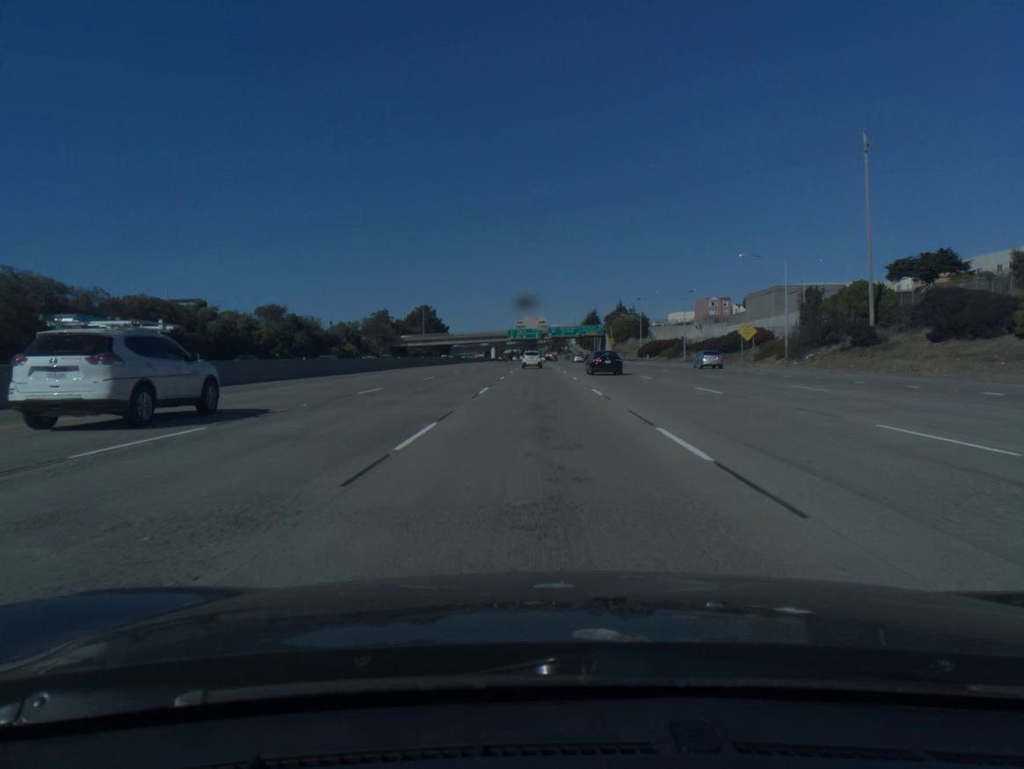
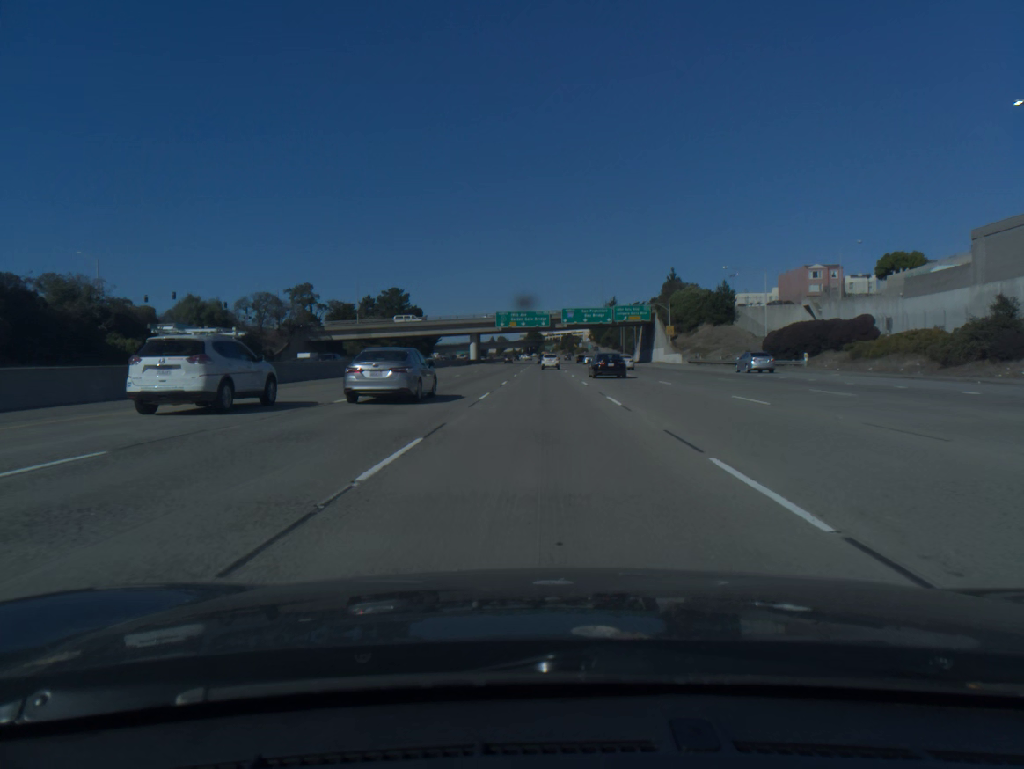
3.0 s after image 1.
(-0.5, +88.9) m; 0°
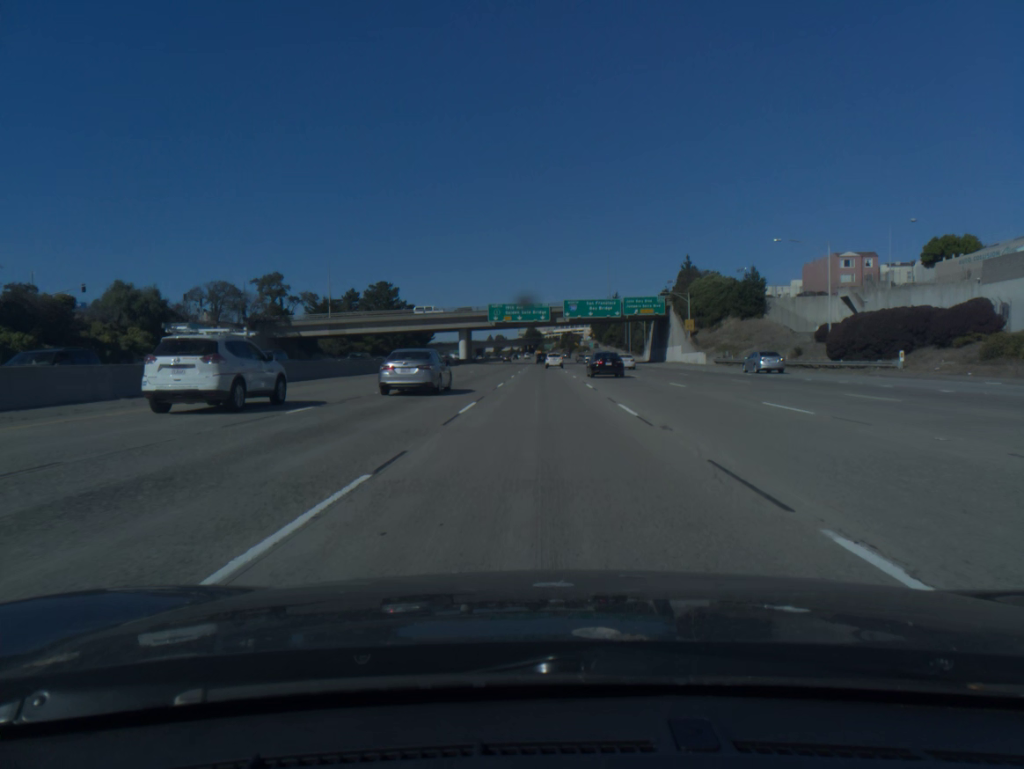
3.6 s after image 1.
(0.0, +17.7) m; 0°
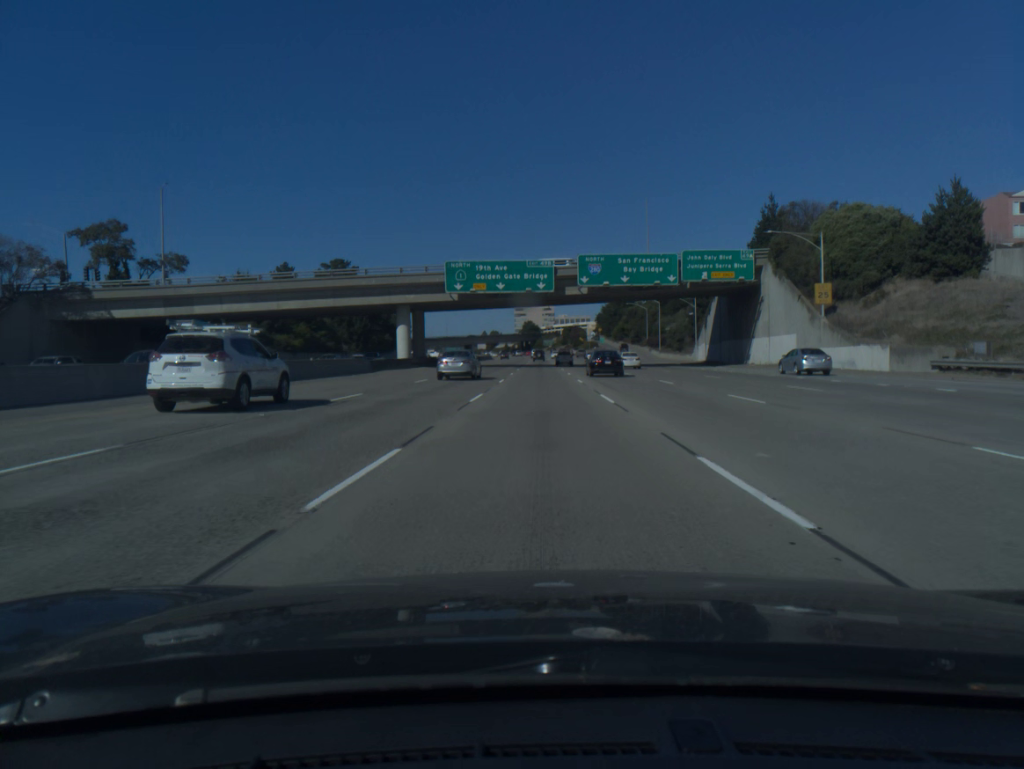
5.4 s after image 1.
(0.0, +53.3) m; 0°
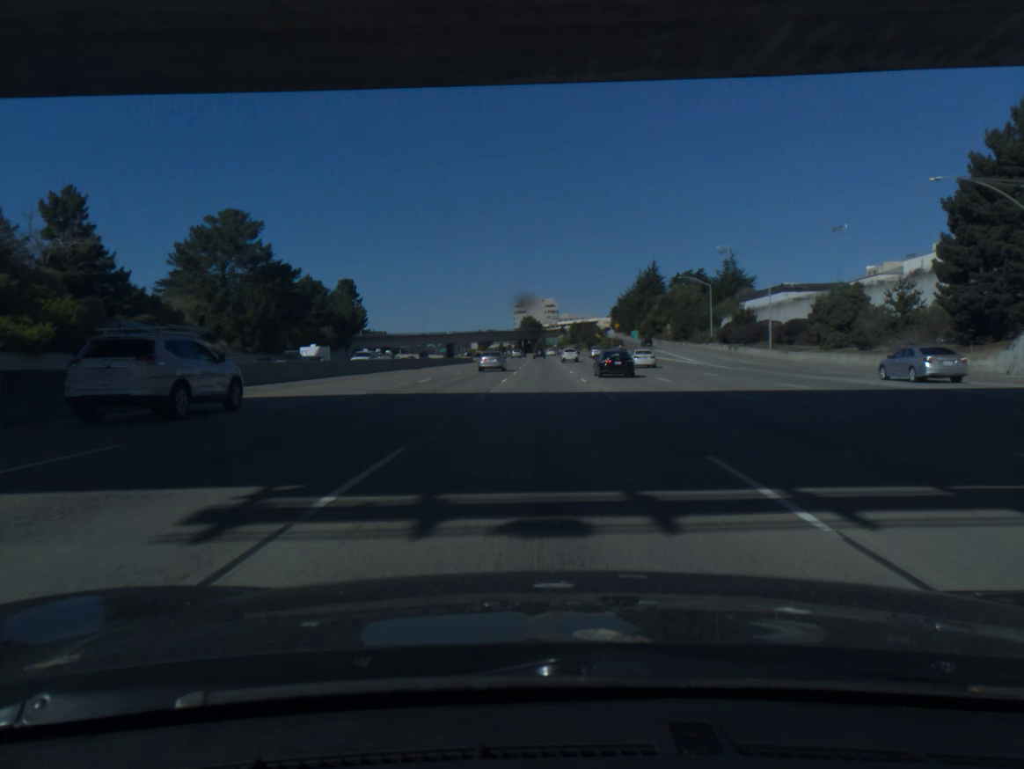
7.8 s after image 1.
(-0.2, +71.2) m; 0°
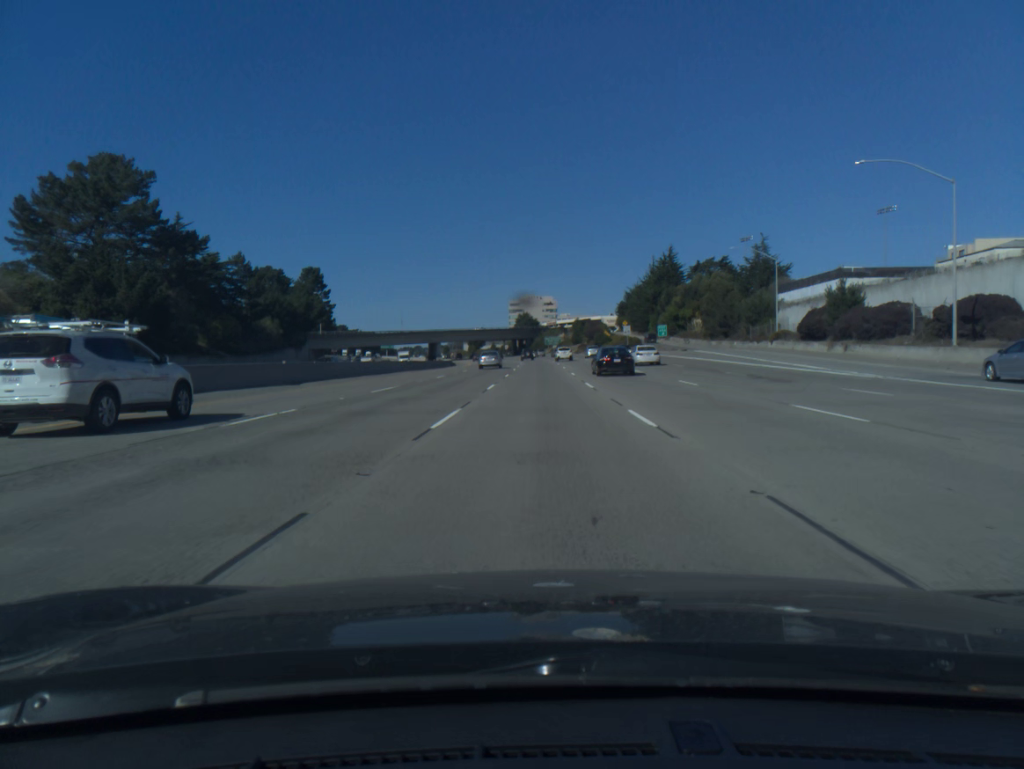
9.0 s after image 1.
(+0.1, +35.6) m; 0°
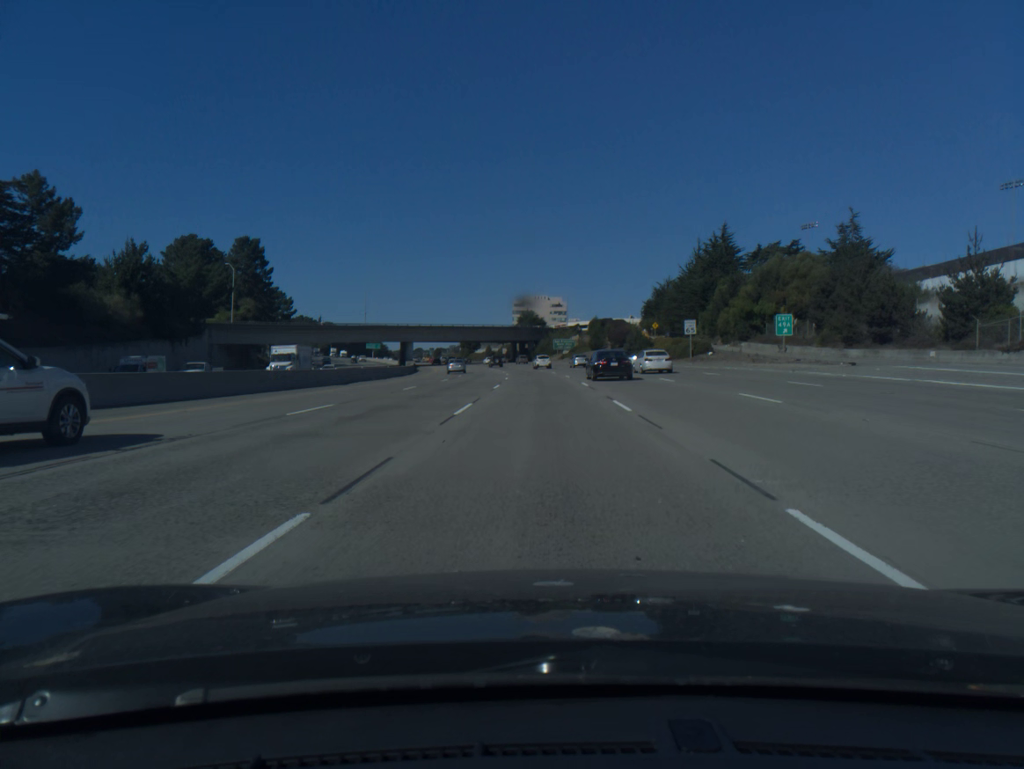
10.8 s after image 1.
(-0.1, +53.3) m; 0°
